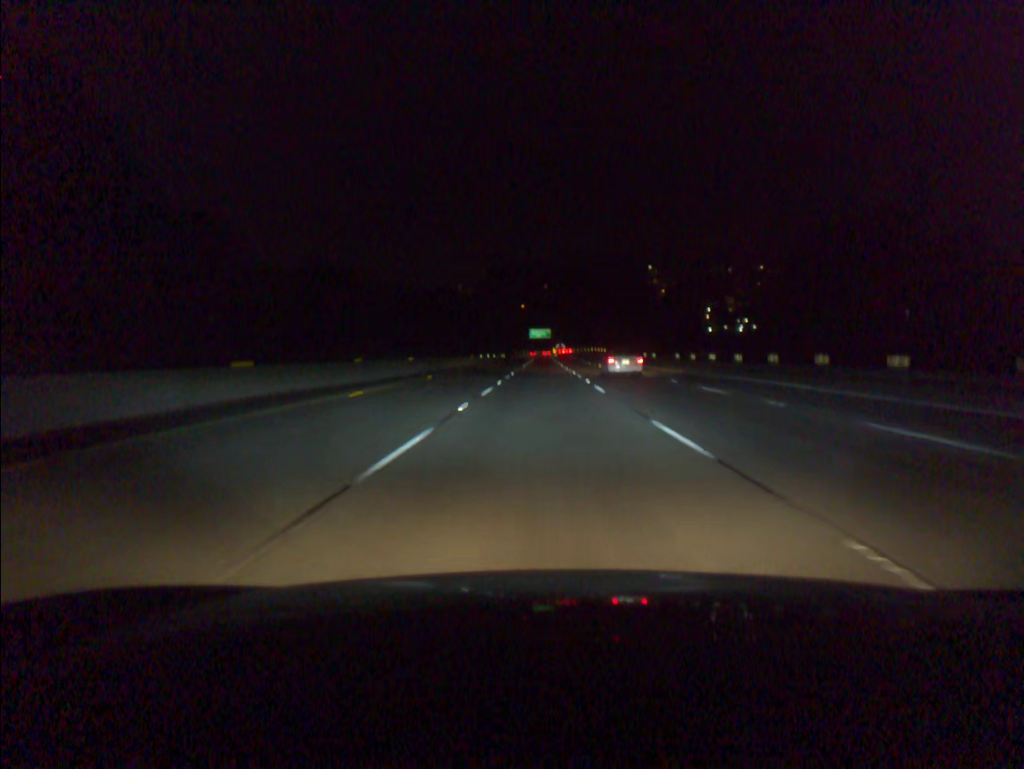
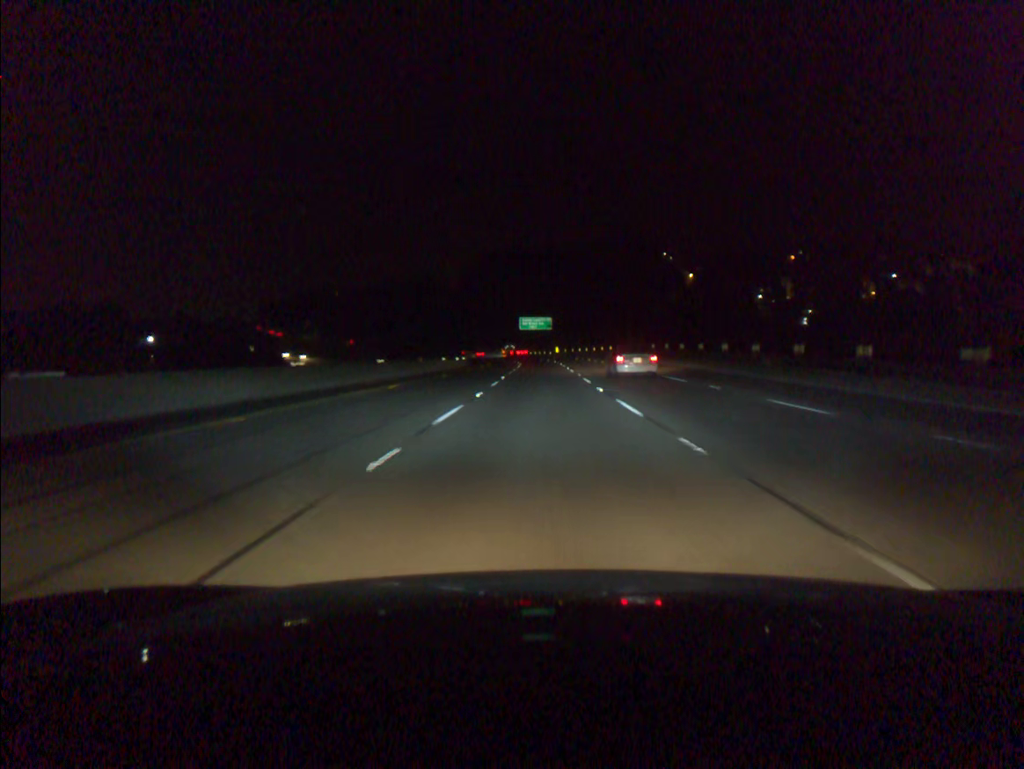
(+0.1, +96.5) m; 0°
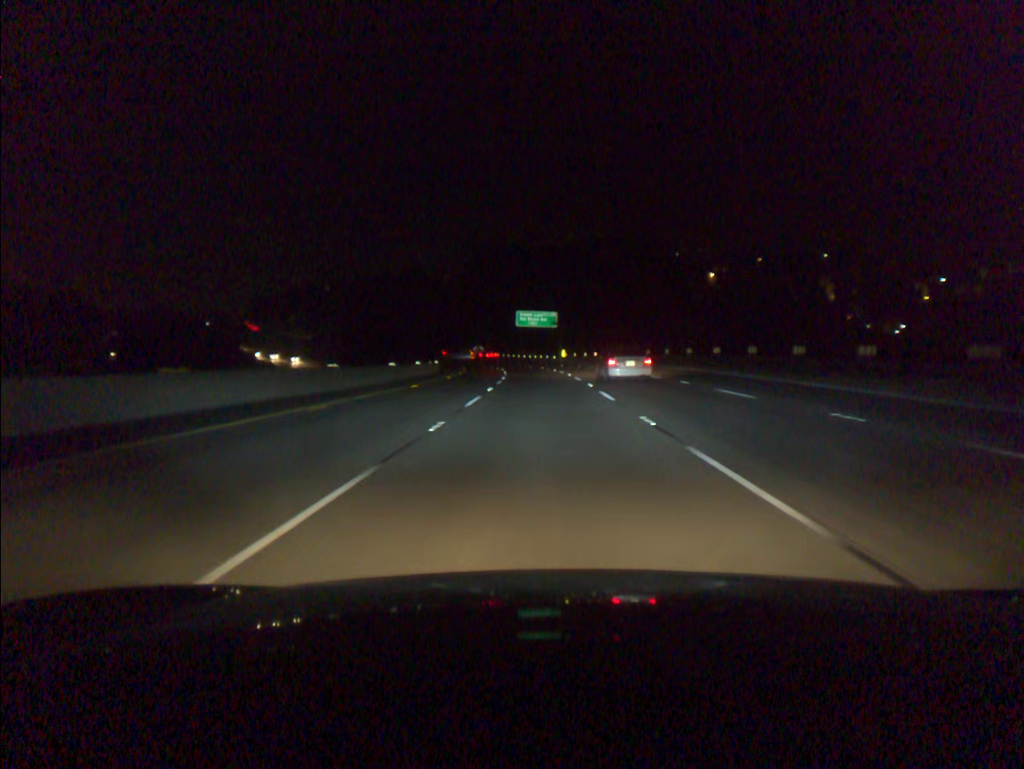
(0.0, +38.5) m; 0°
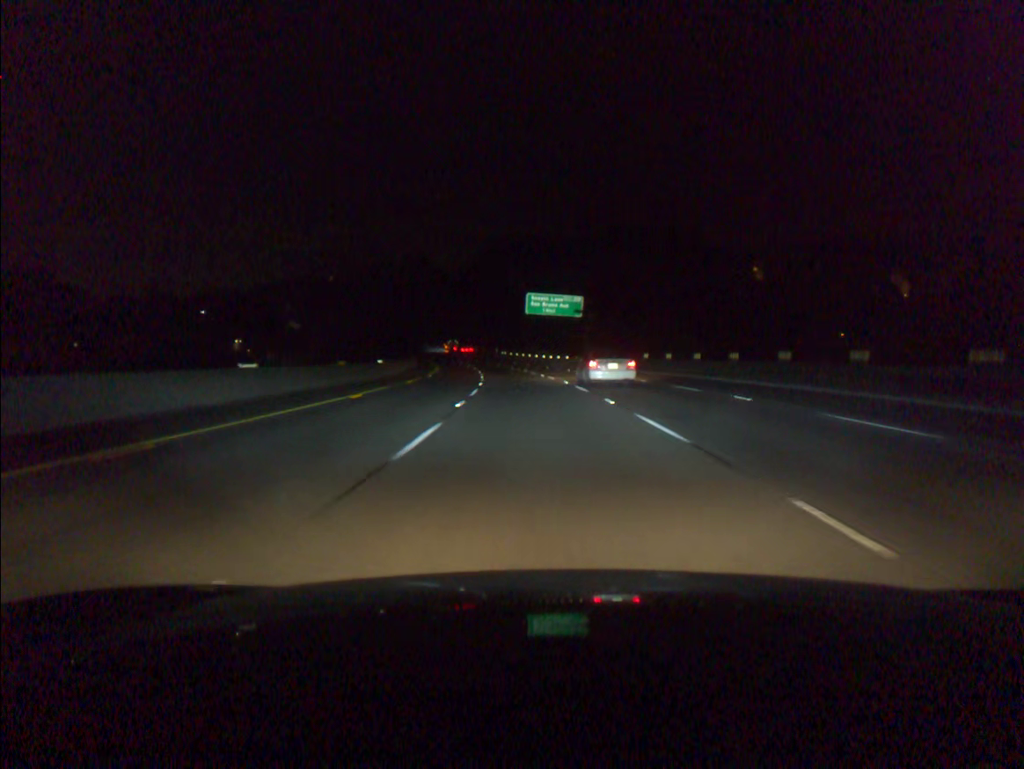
(-0.3, +38.5) m; -1°
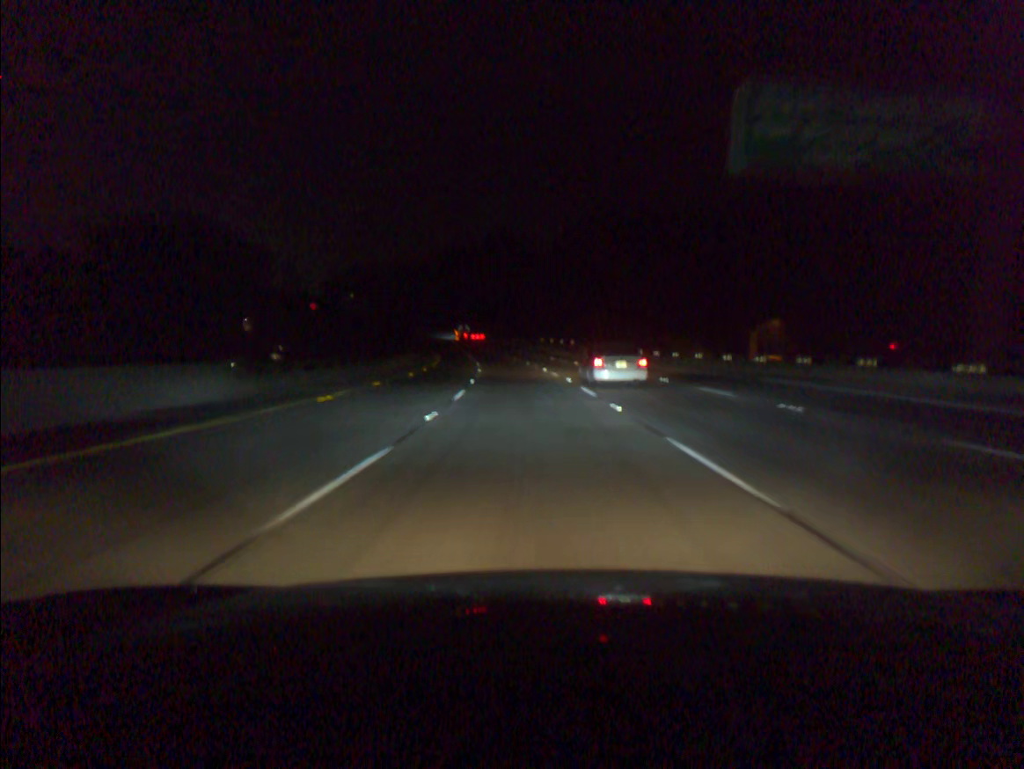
(-4.4, +76.8) m; -7°
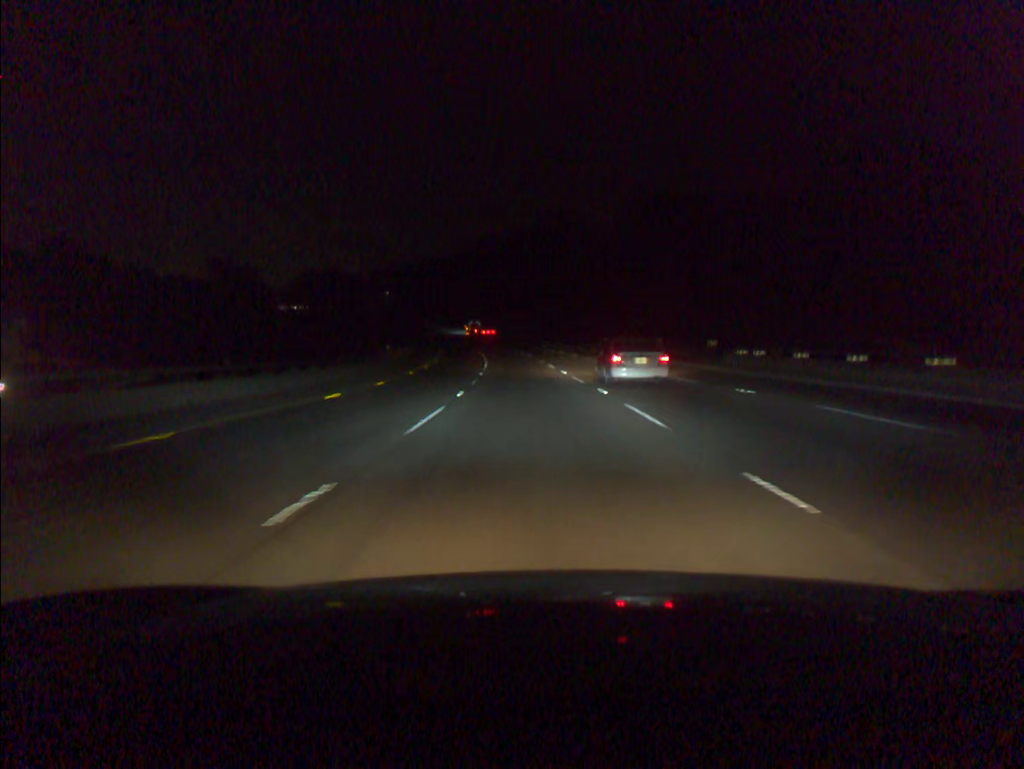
(-1.2, +38.5) m; -4°
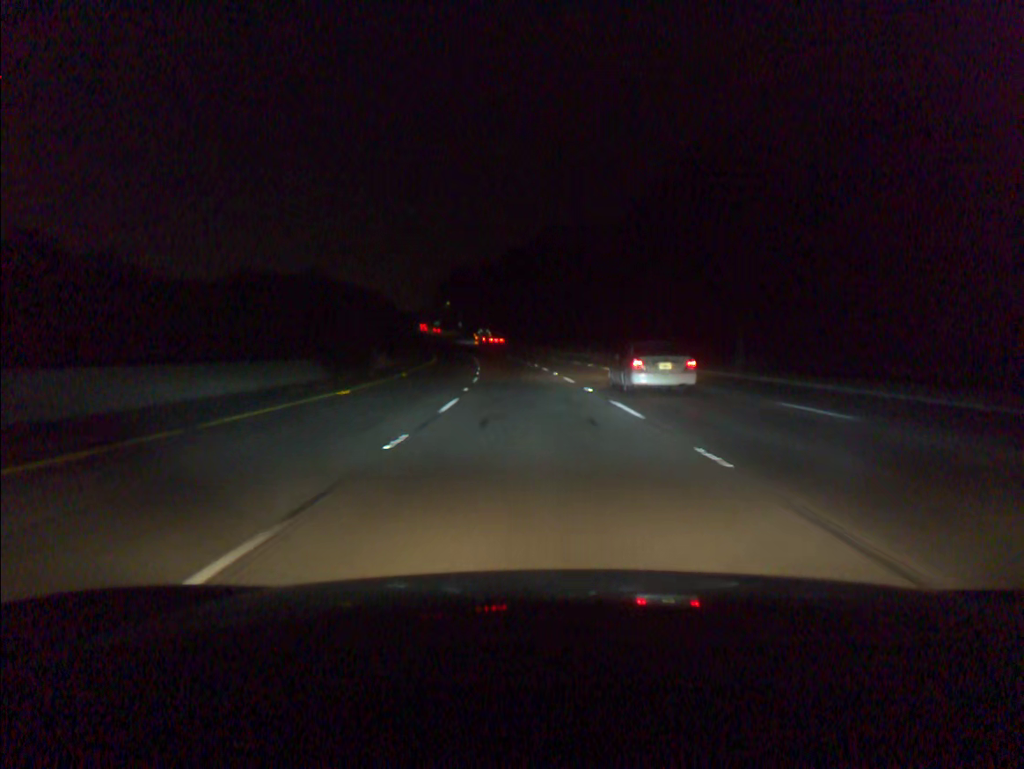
(-4.4, +76.5) m; -7°
